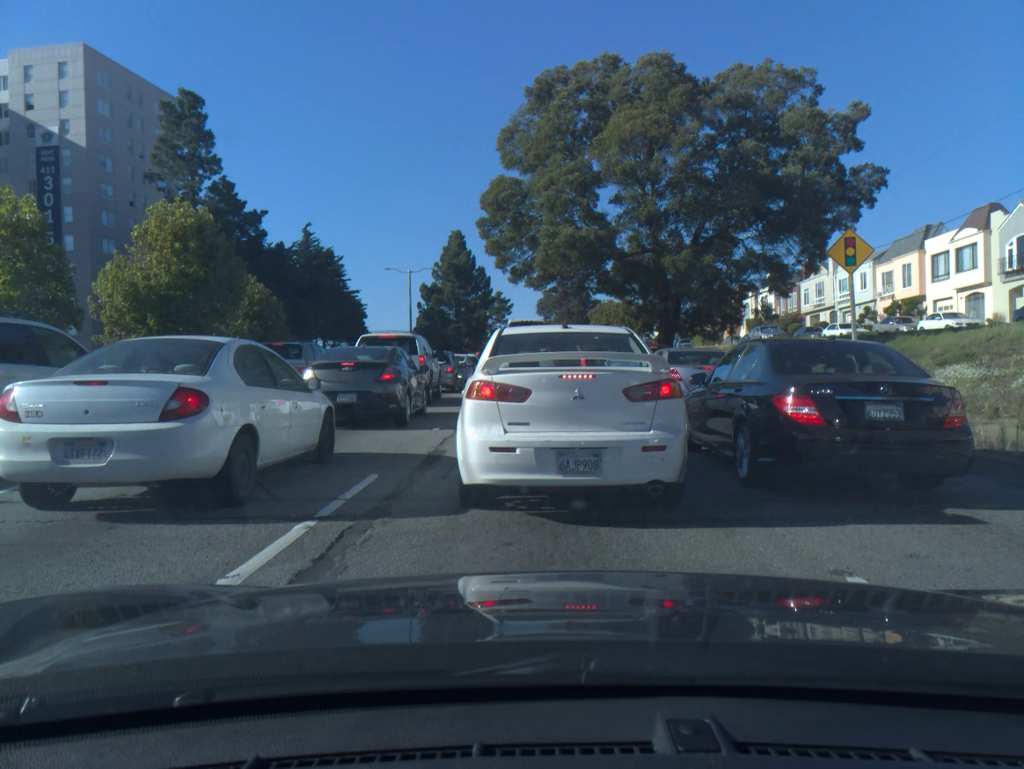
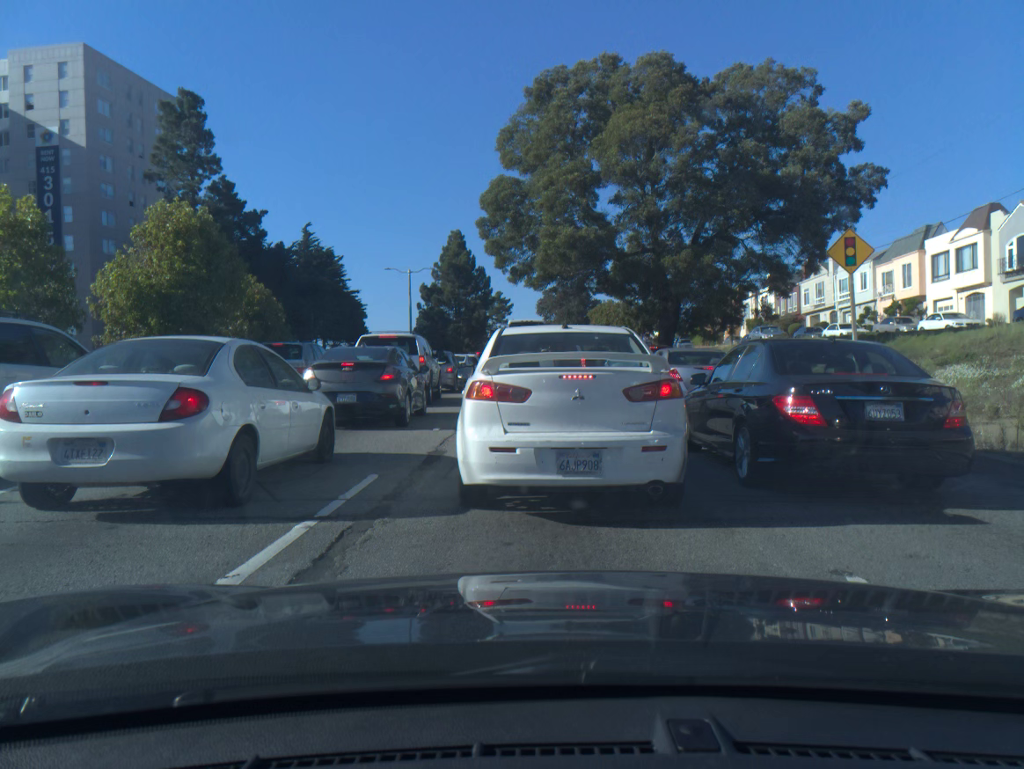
(0.0, 0.0) m; 0°
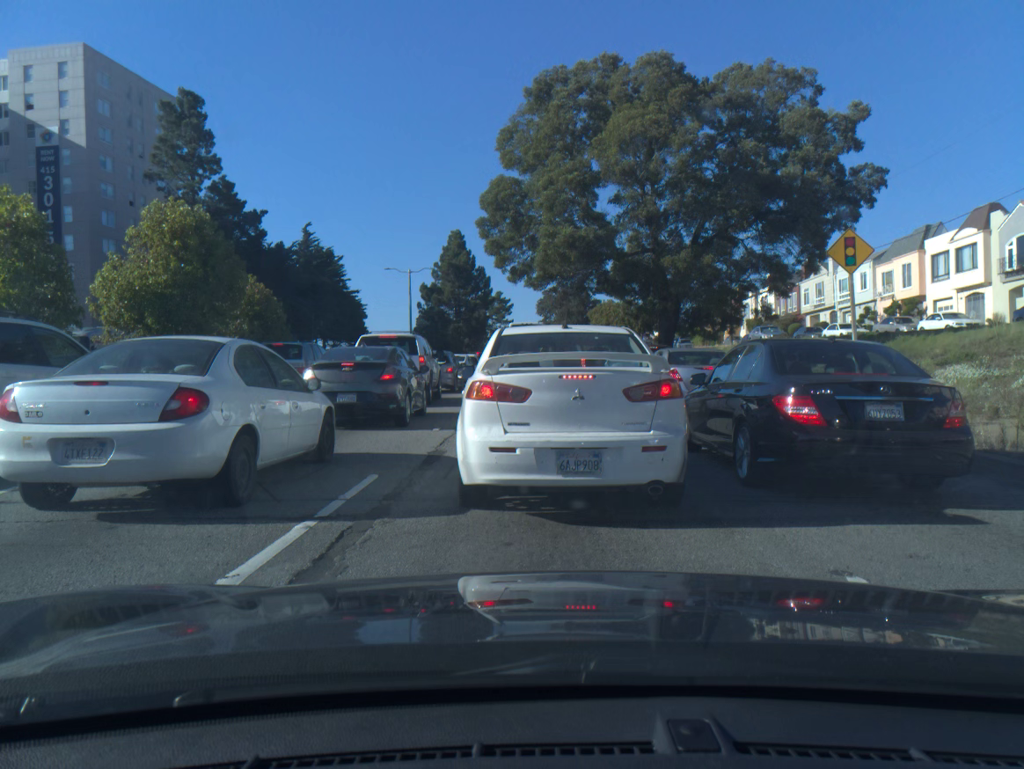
(0.0, 0.0) m; 0°
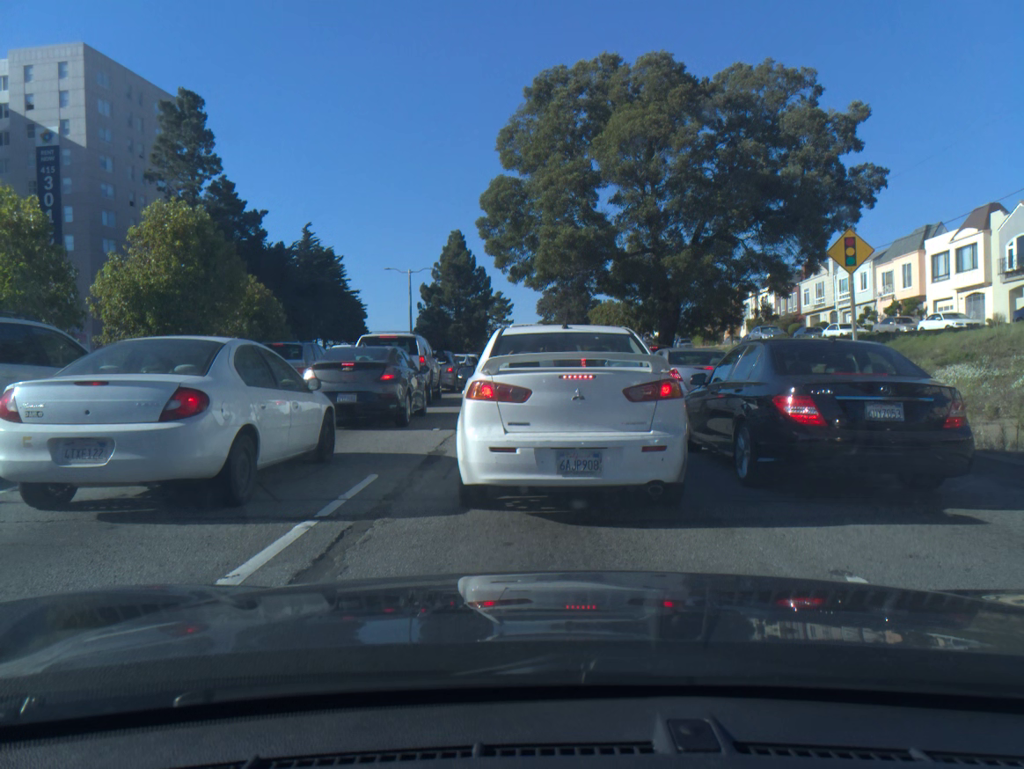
(0.0, 0.0) m; 0°
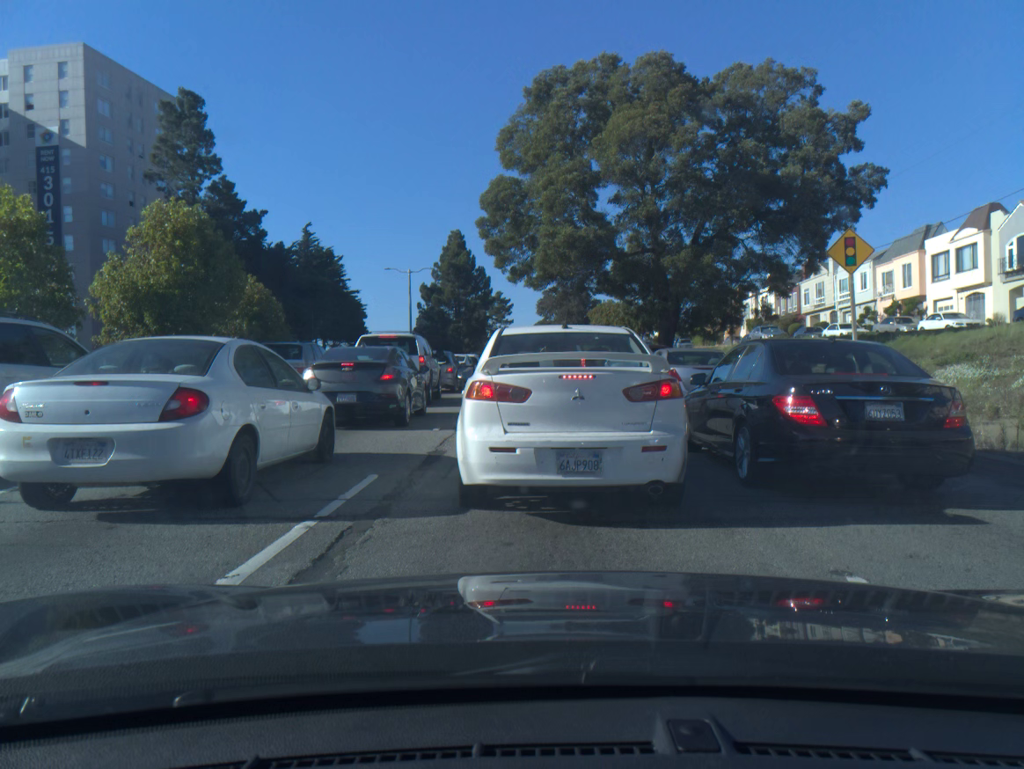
(-0.1, 0.0) m; 0°
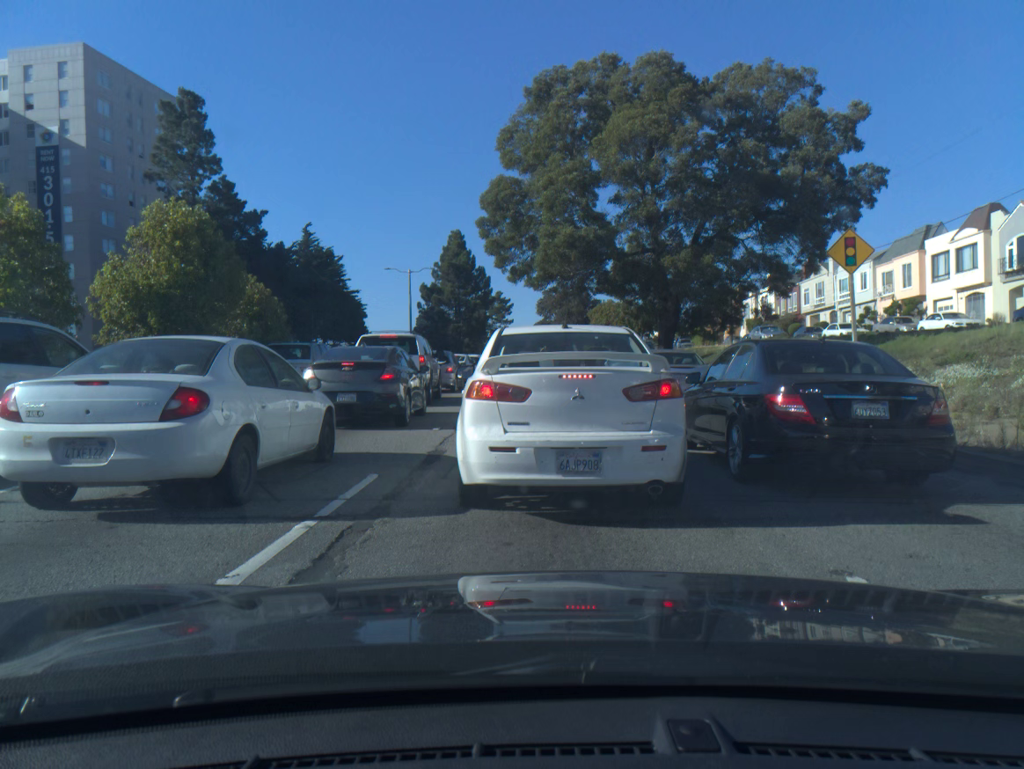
(0.0, 0.0) m; 0°
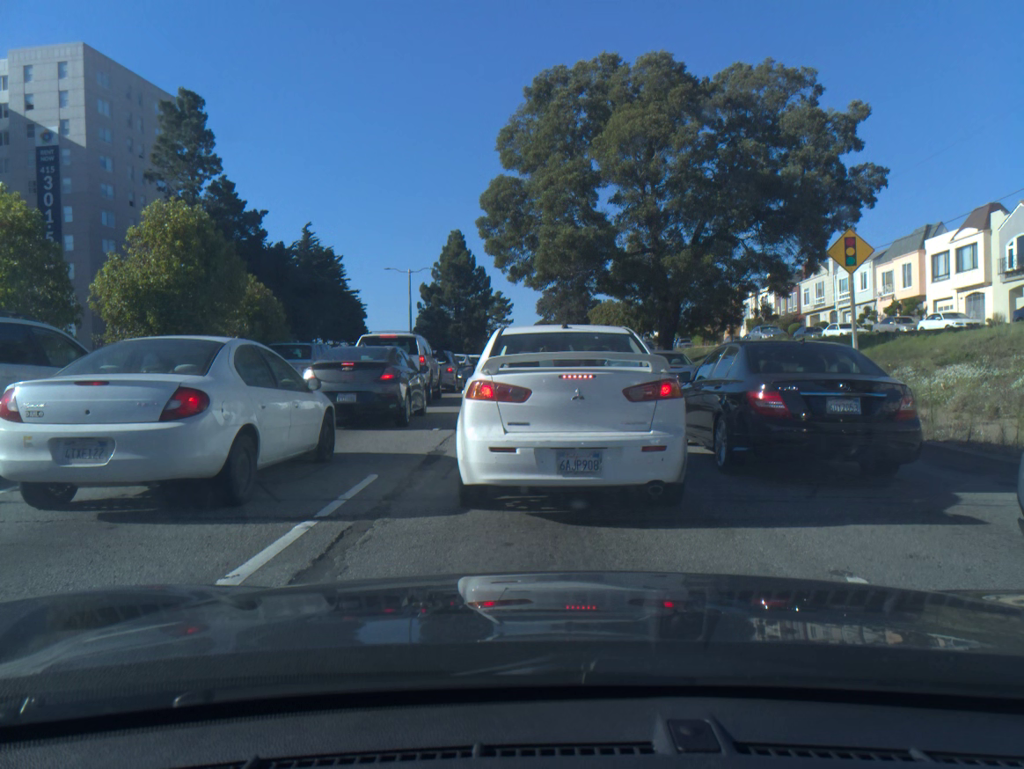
(0.0, 0.0) m; 0°
